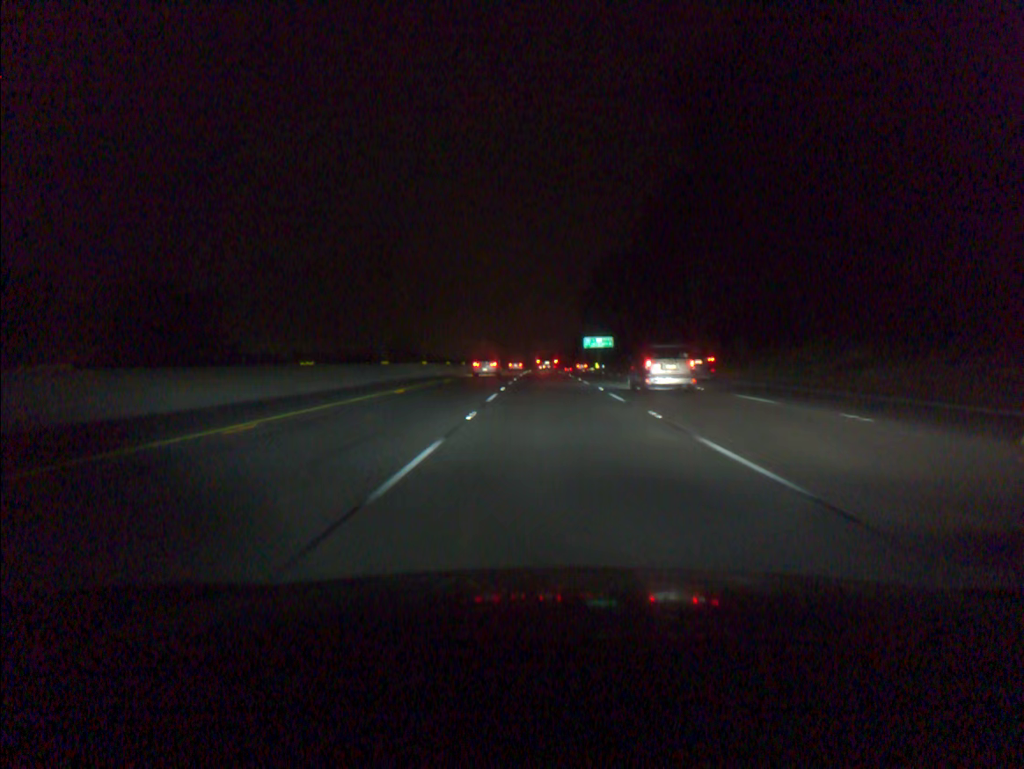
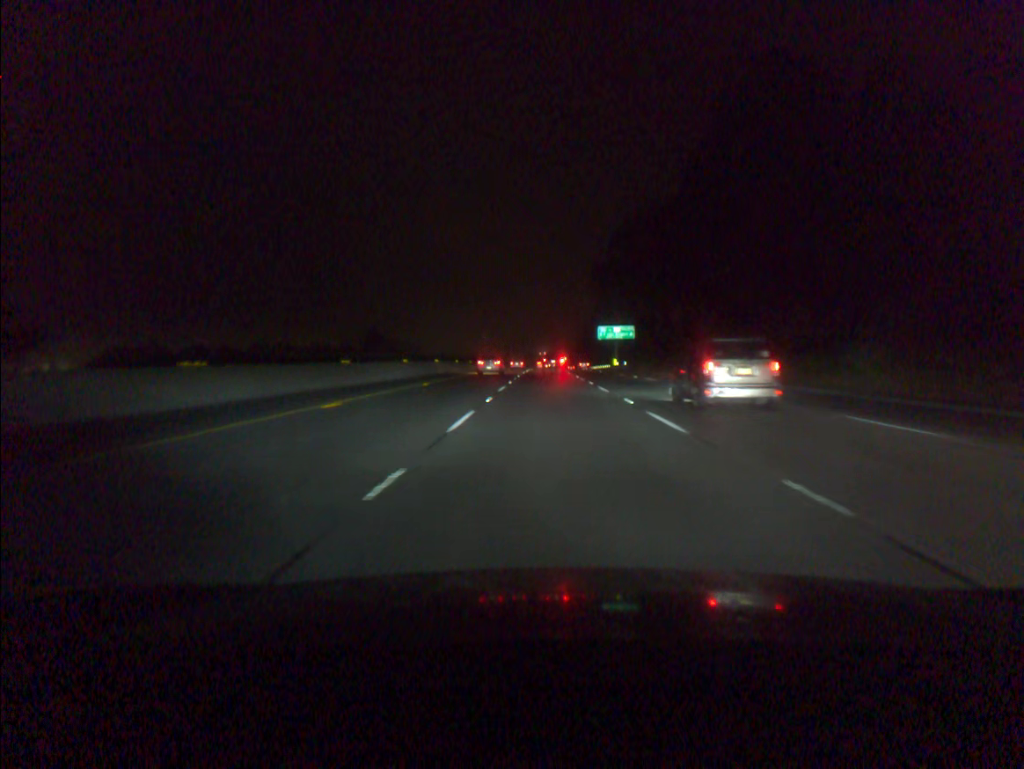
(0.0, +38.0) m; 0°
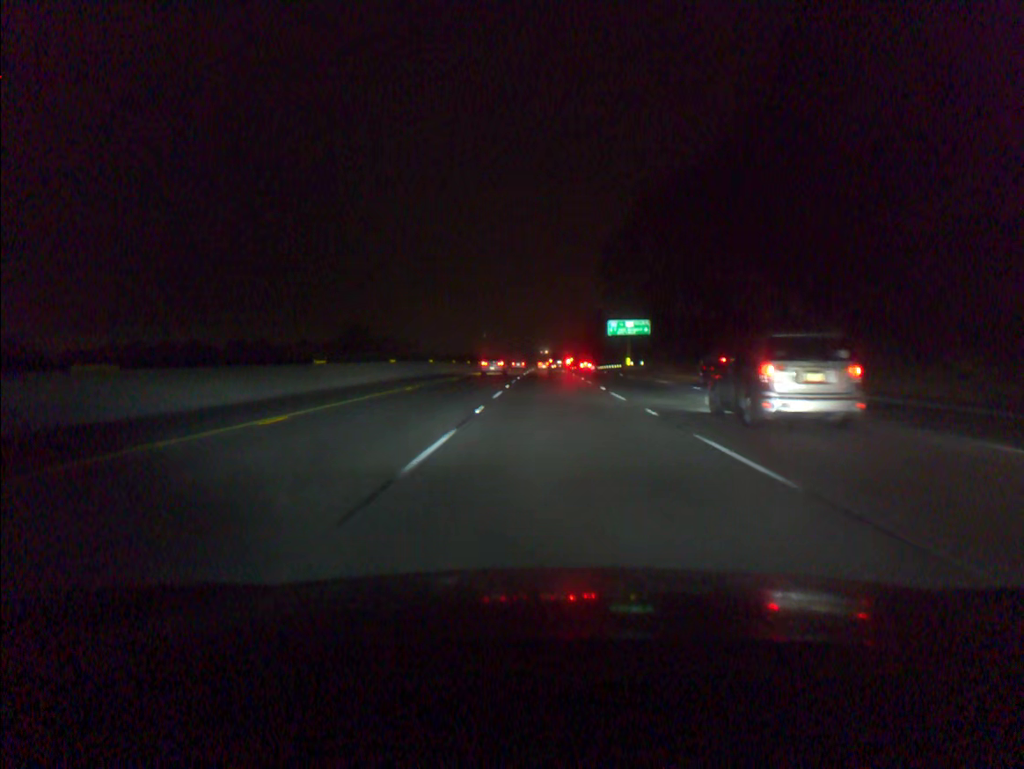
(0.0, +19.0) m; 0°
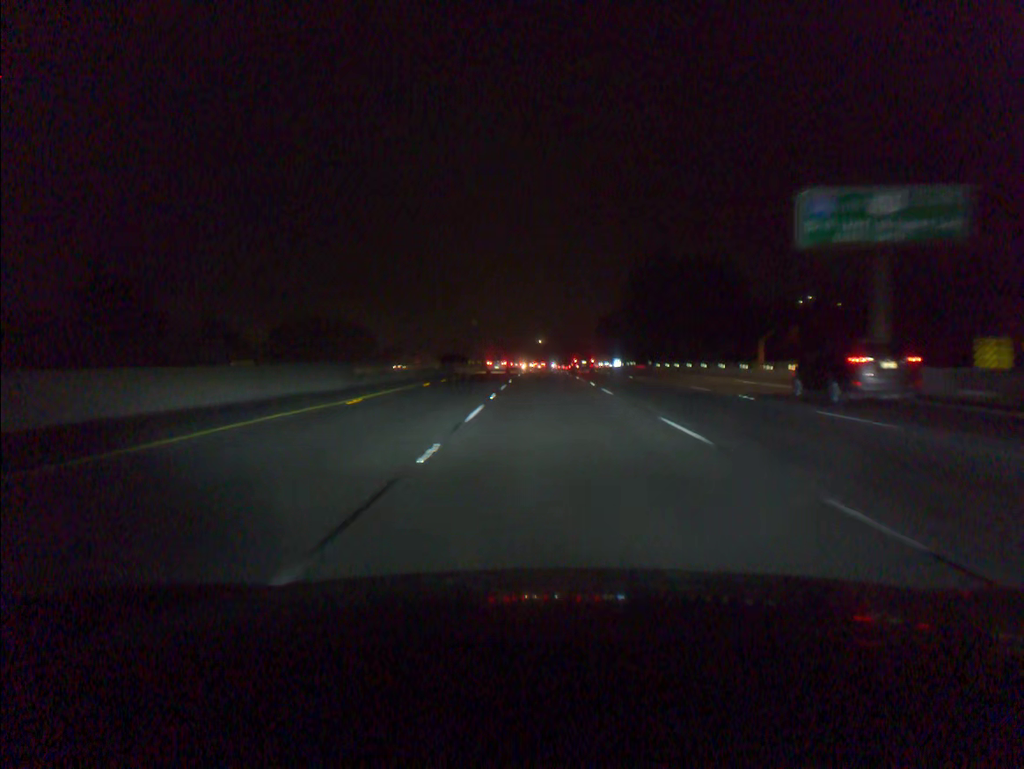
(+0.2, +95.9) m; 0°
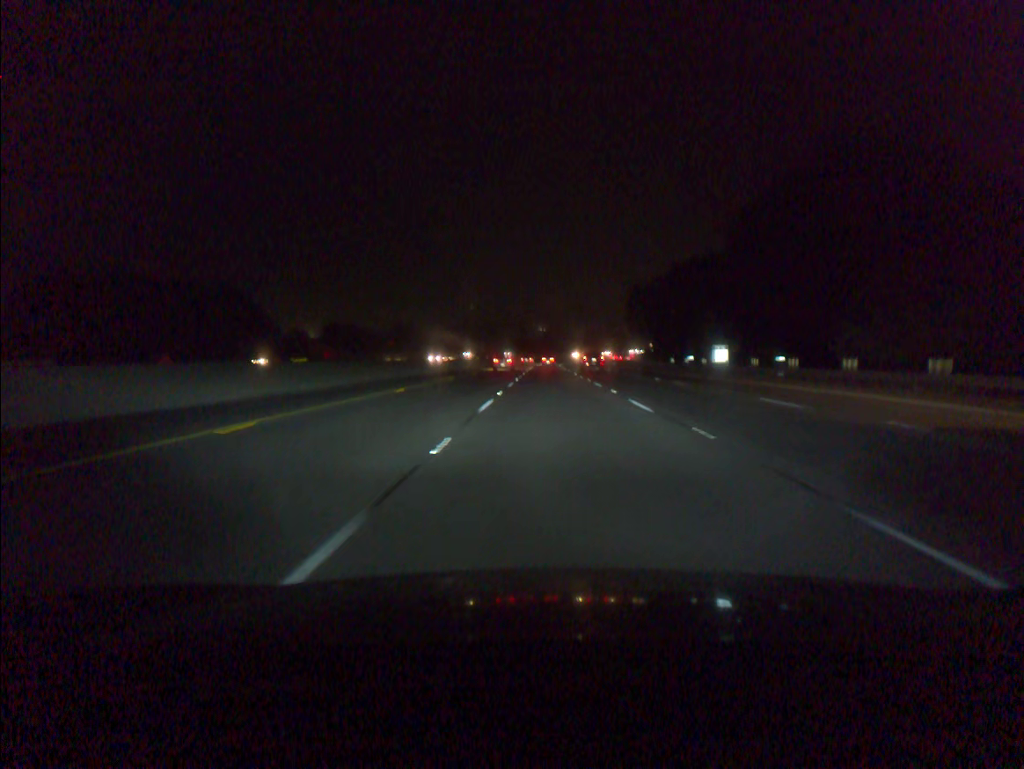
(-0.3, +96.5) m; 0°
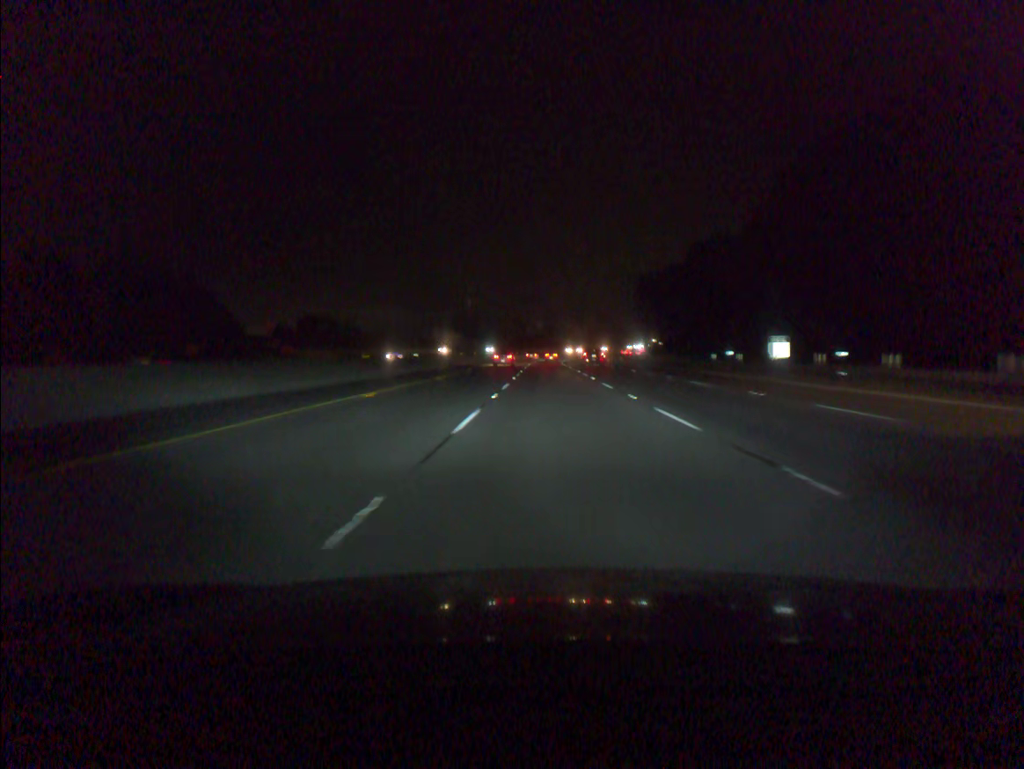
(0.0, +19.3) m; 0°
